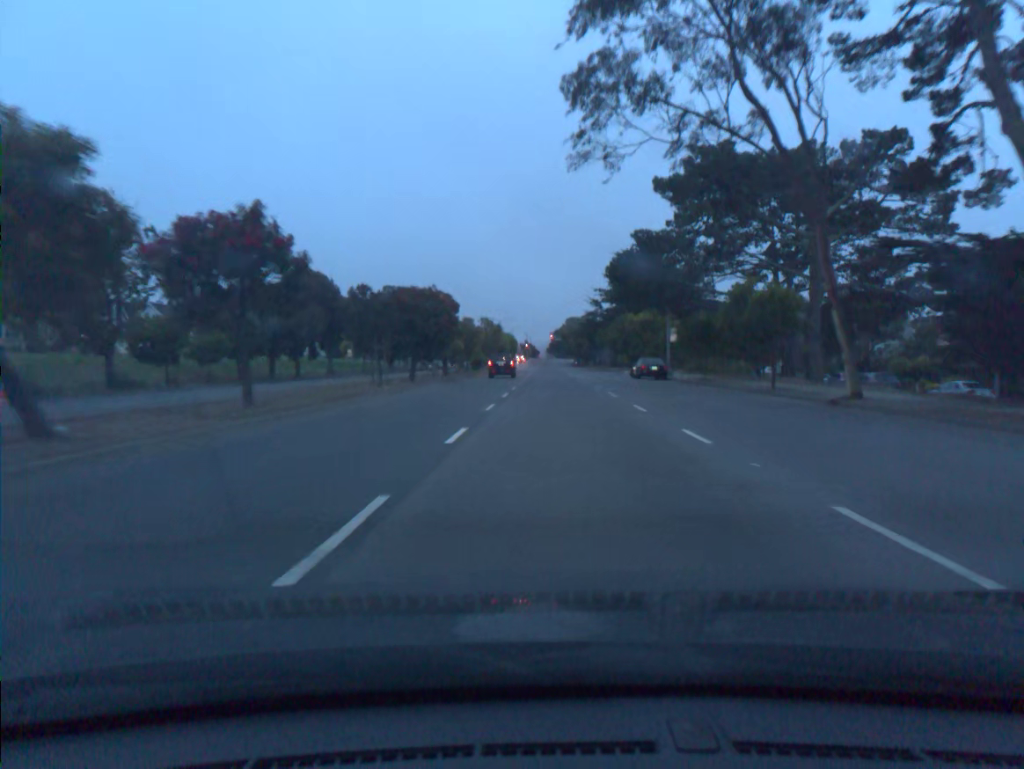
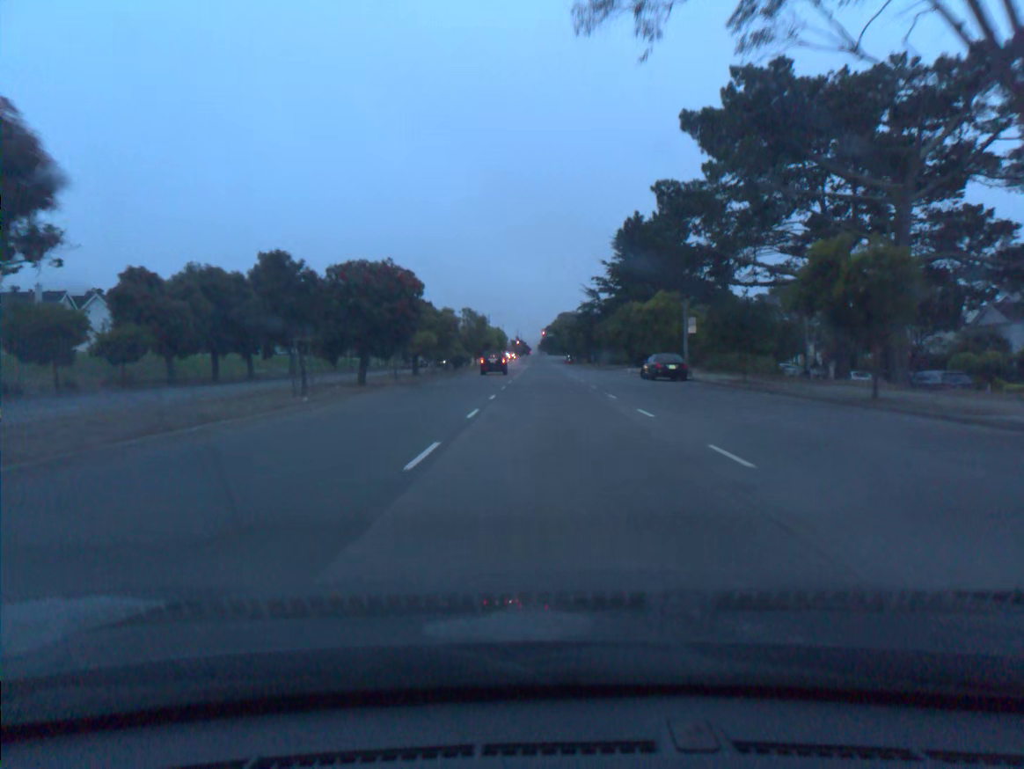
(+0.1, +10.0) m; +1°
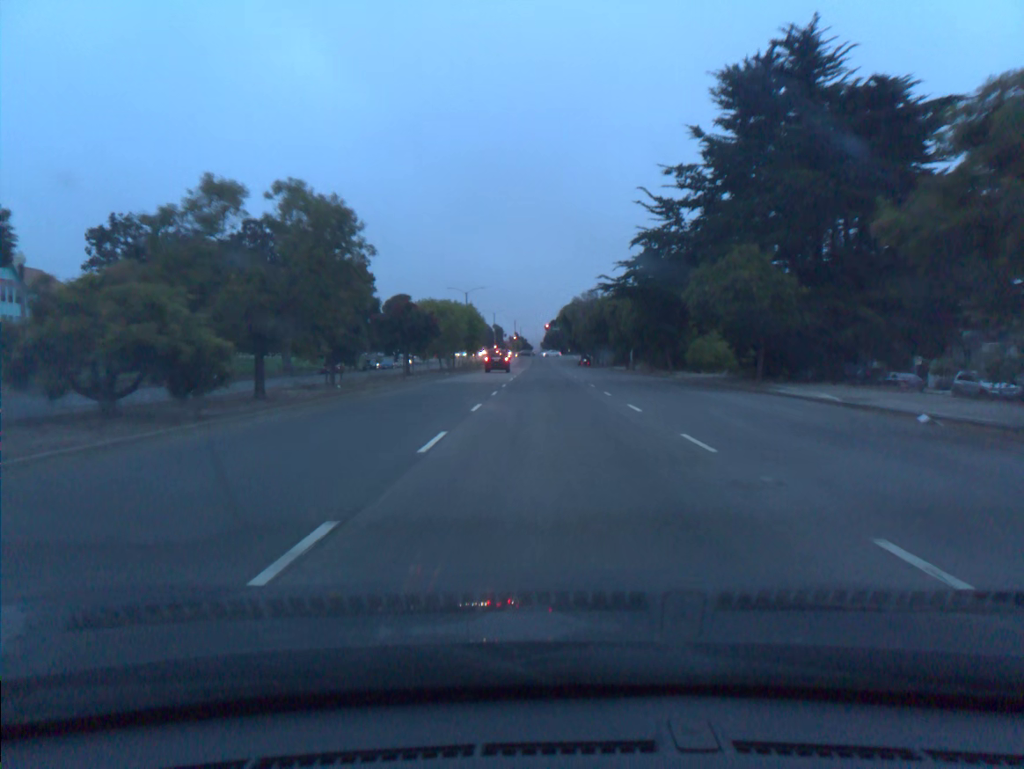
(-0.2, +49.3) m; 0°
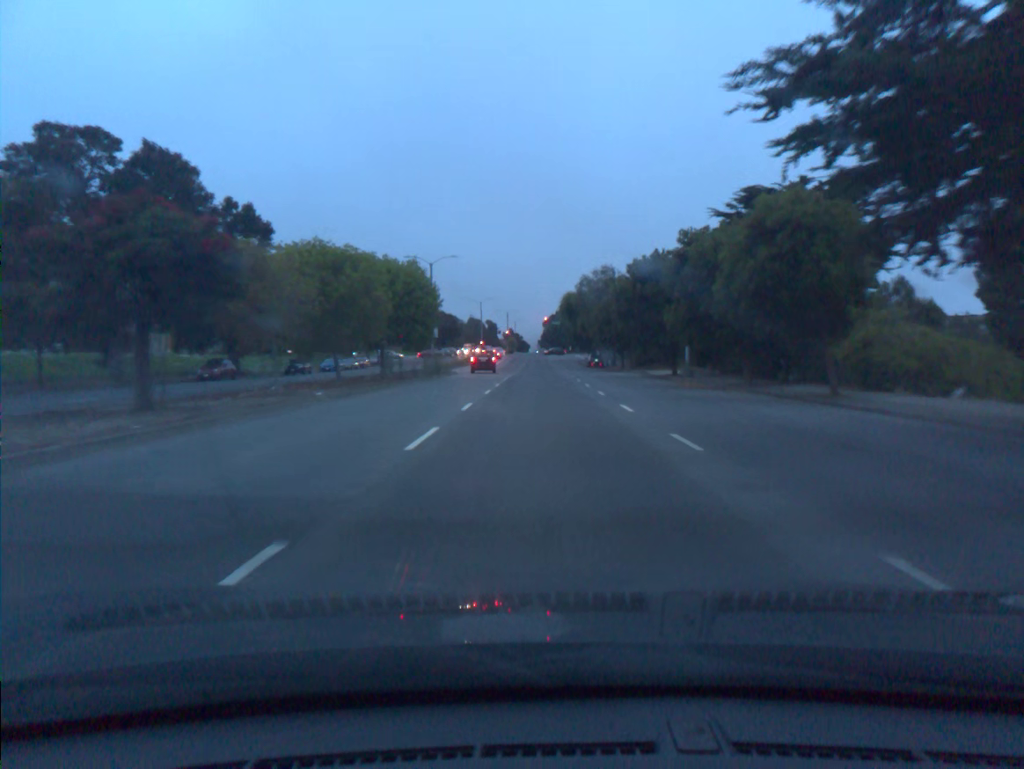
(+0.1, +29.1) m; 0°
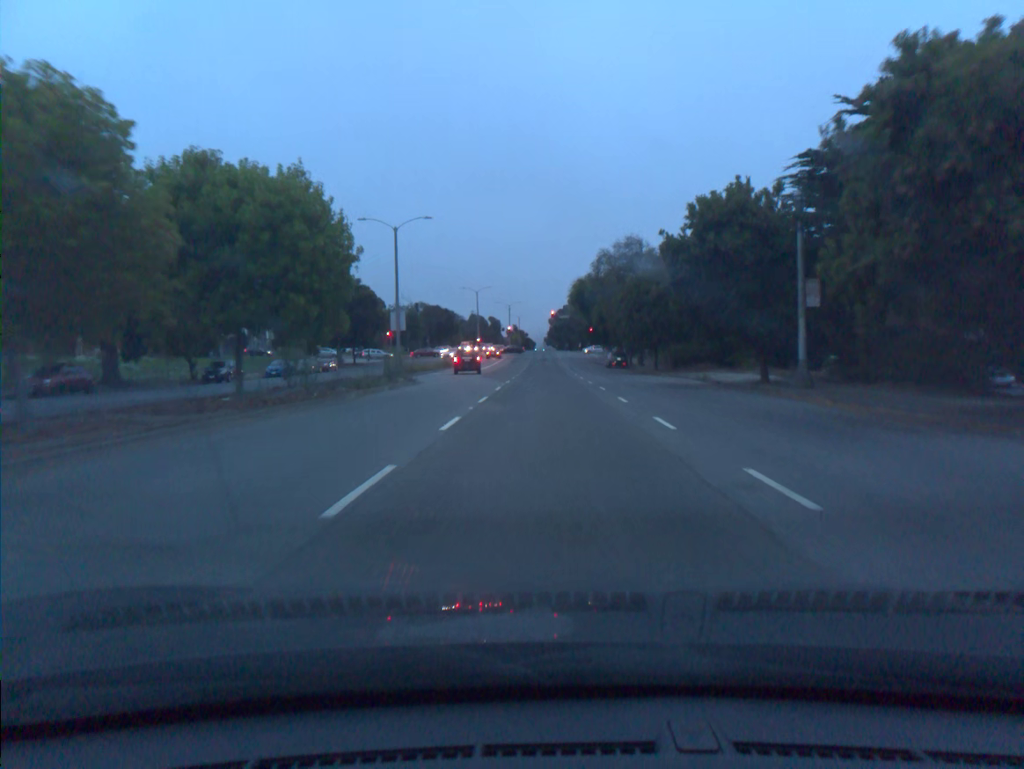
(-0.1, +18.6) m; 0°
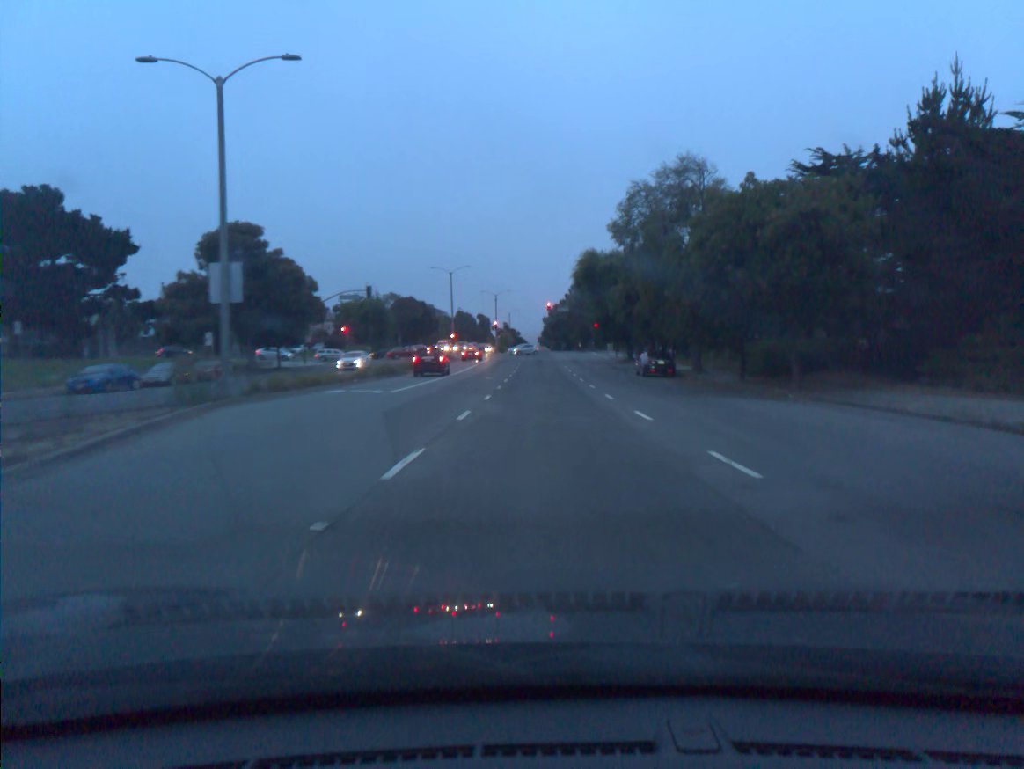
(0.0, +26.3) m; +1°
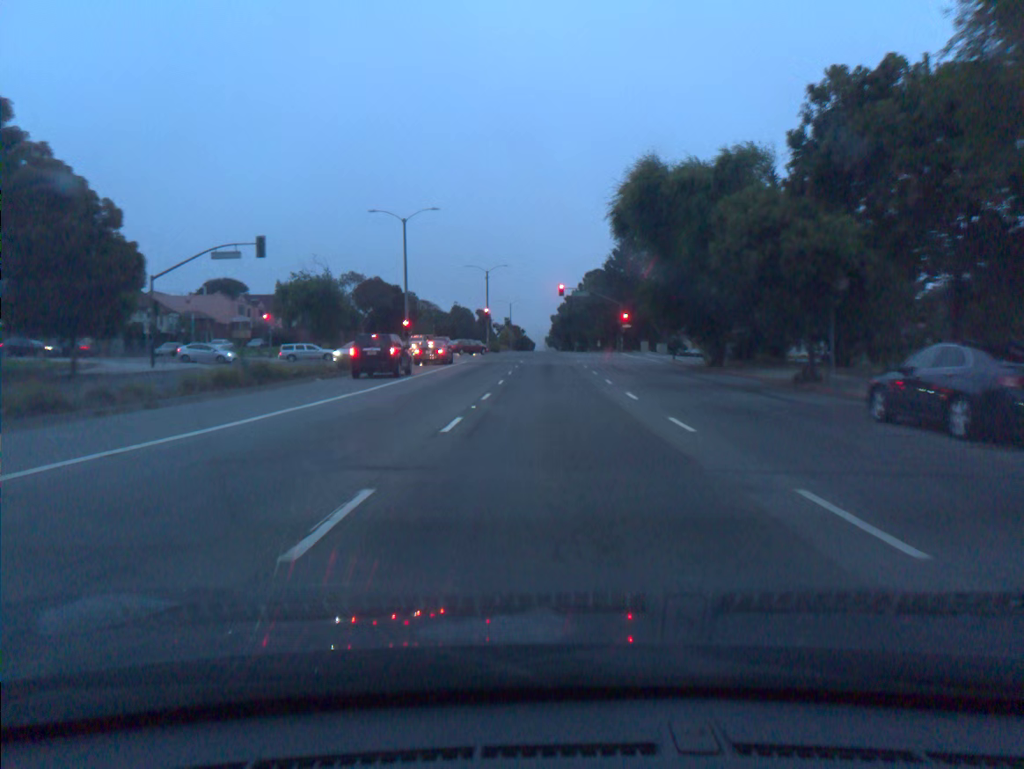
(-0.2, +32.4) m; -1°
